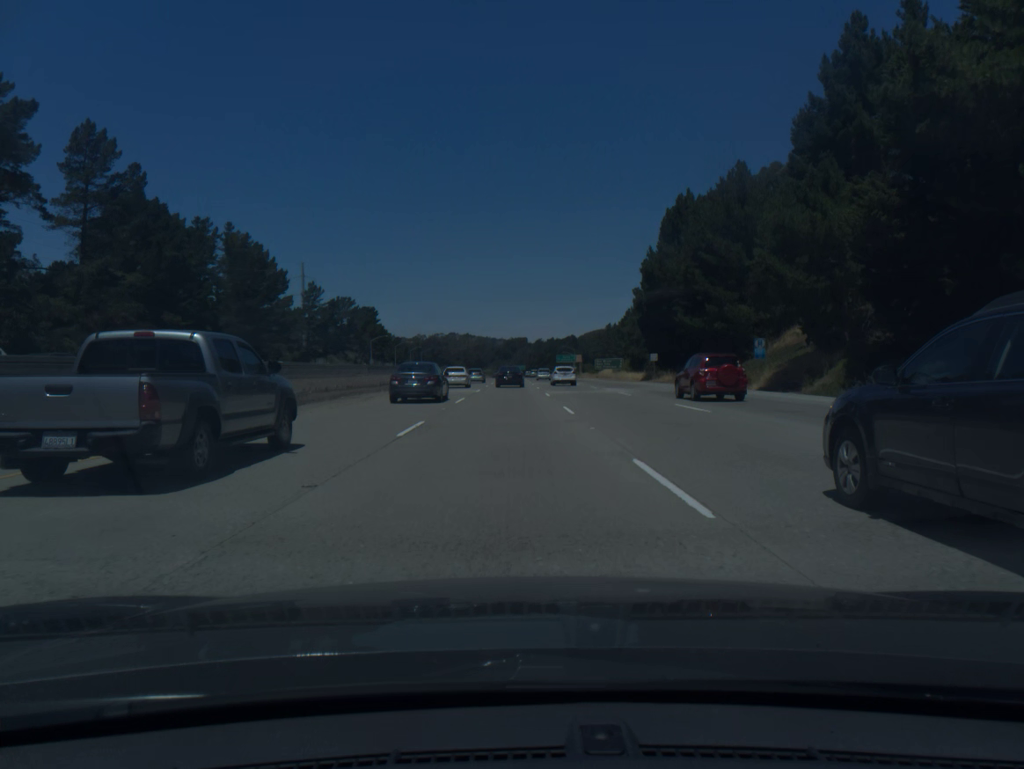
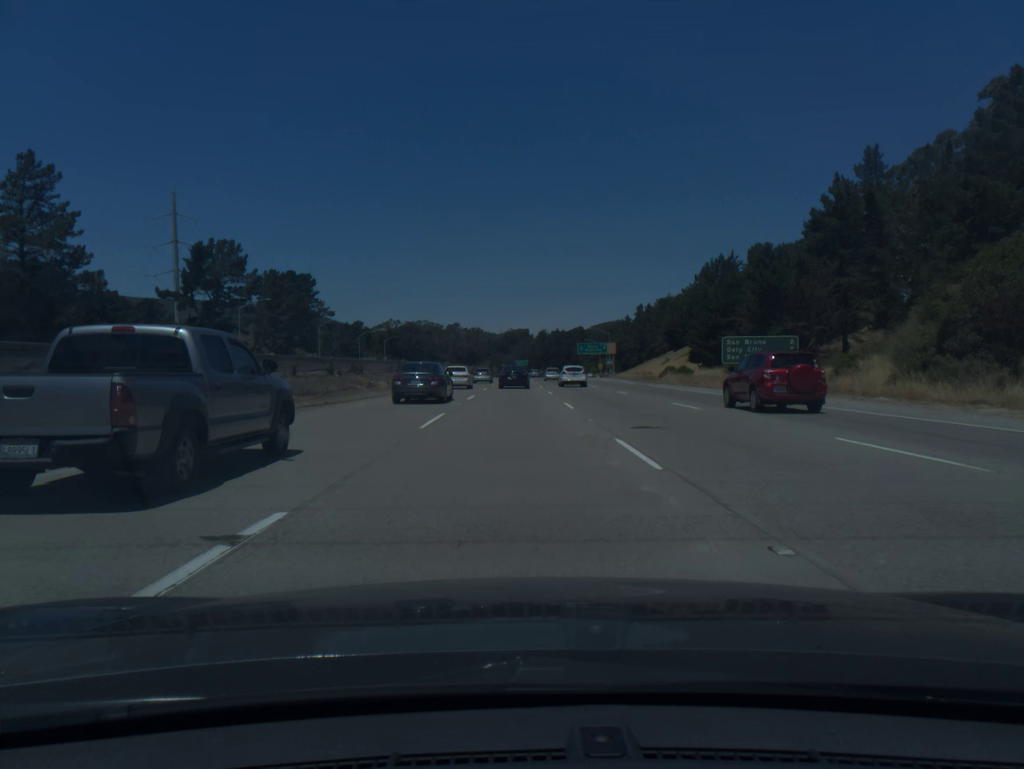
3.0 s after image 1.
(-0.6, +99.3) m; 0°
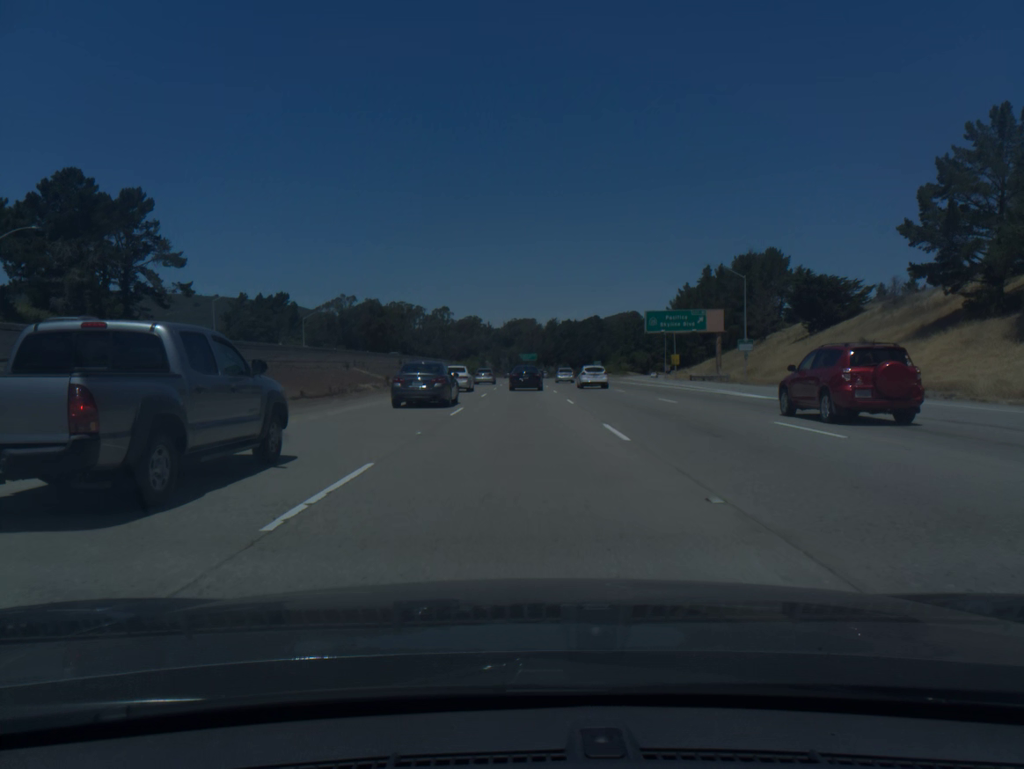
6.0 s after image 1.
(-0.1, +98.7) m; 0°
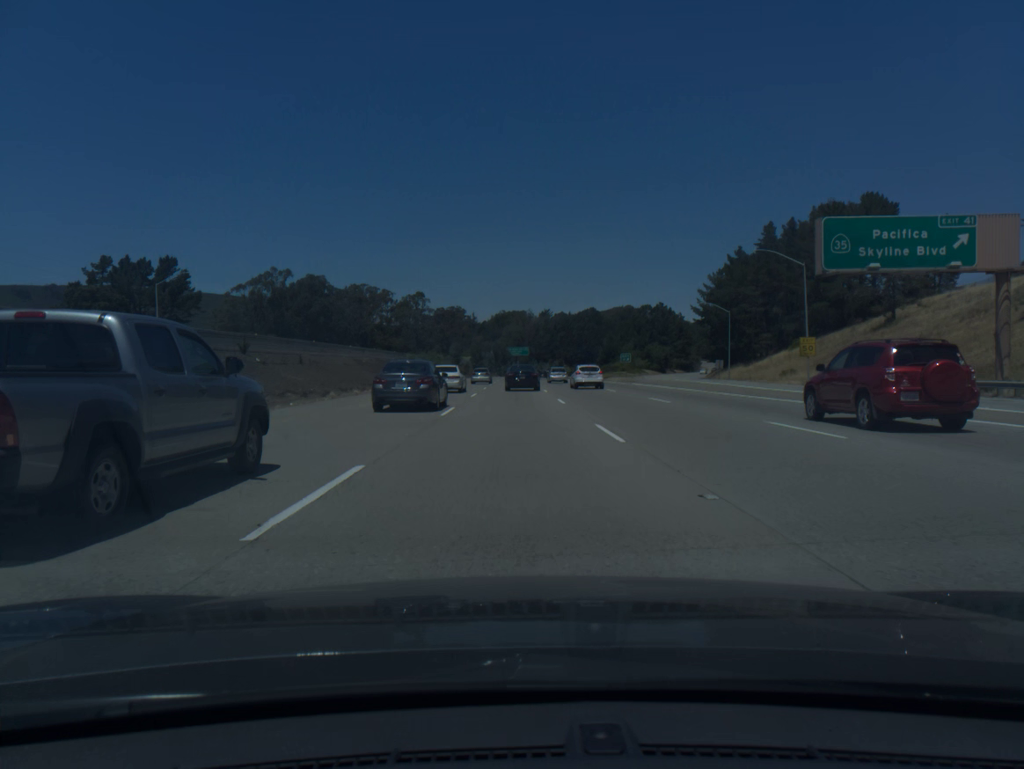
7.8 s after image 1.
(+0.3, +58.8) m; +1°
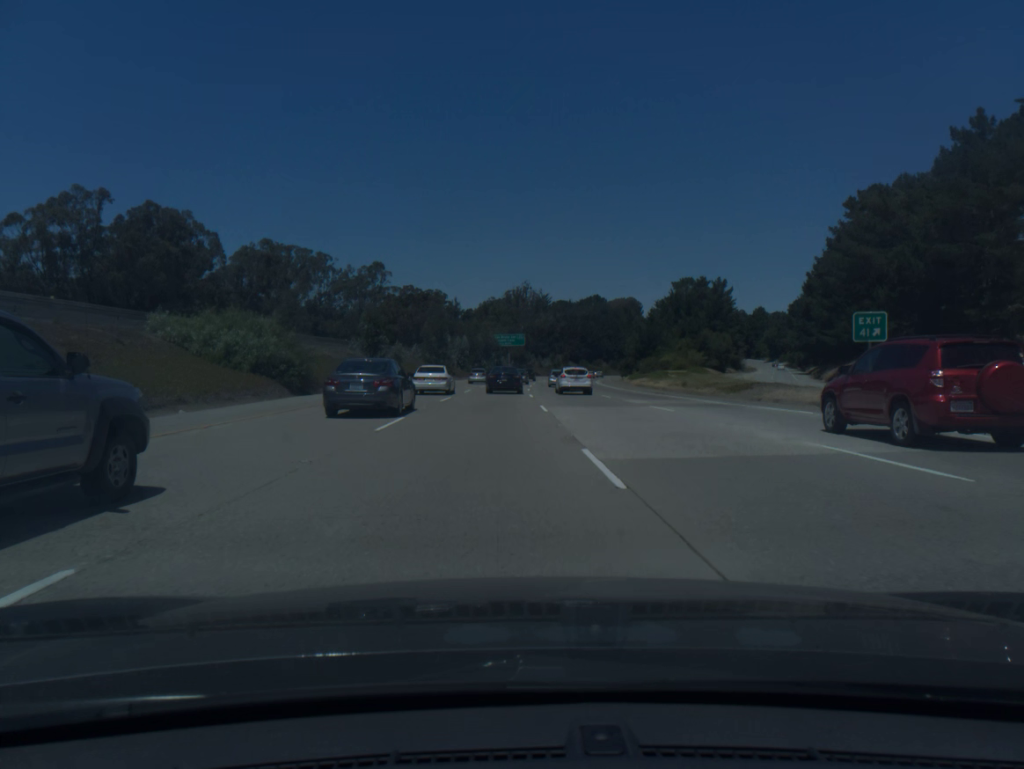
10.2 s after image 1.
(+0.2, +77.9) m; +1°
